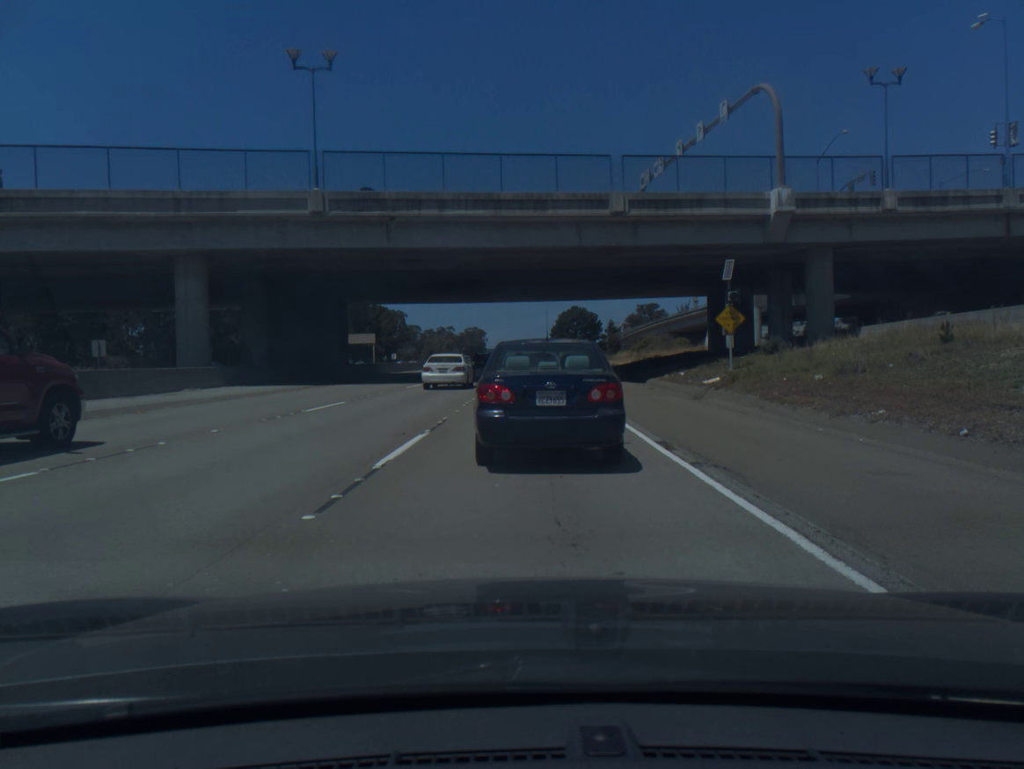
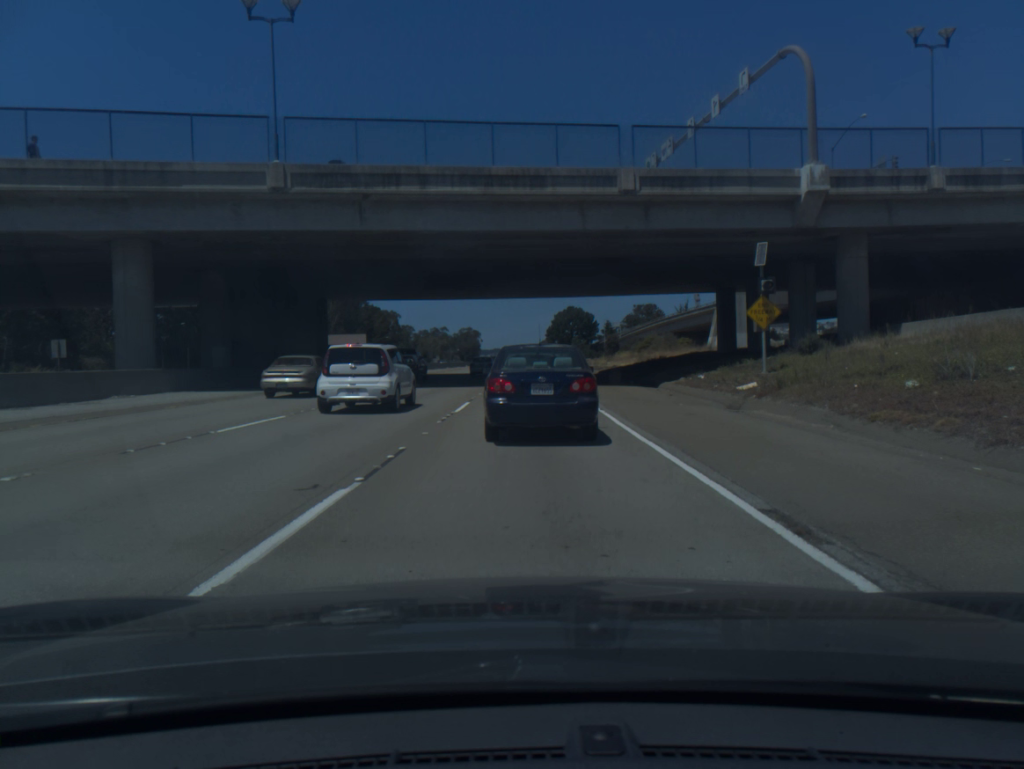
(+0.1, +5.1) m; +1°
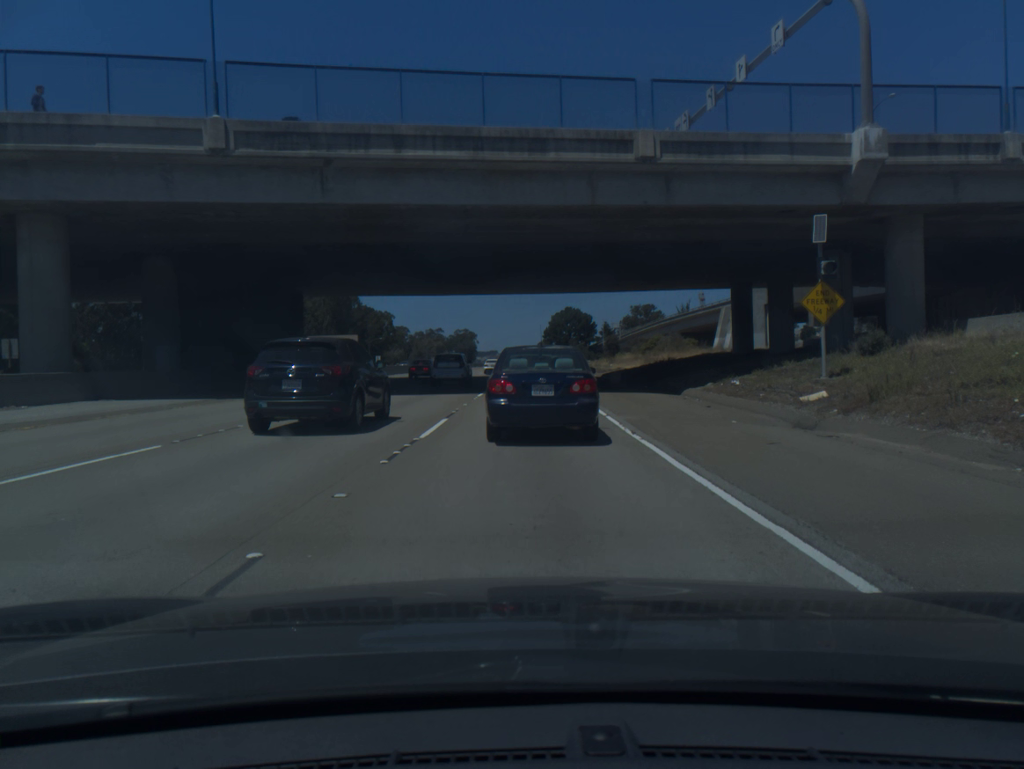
(0.0, +5.8) m; 0°
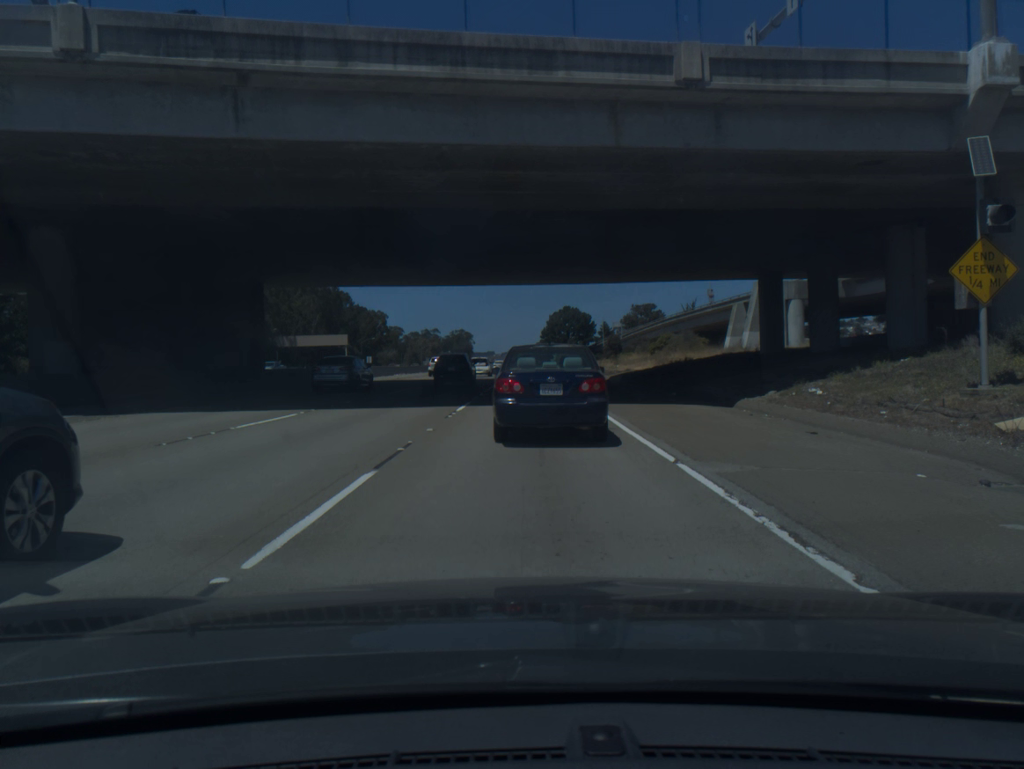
(+0.1, +7.8) m; +1°
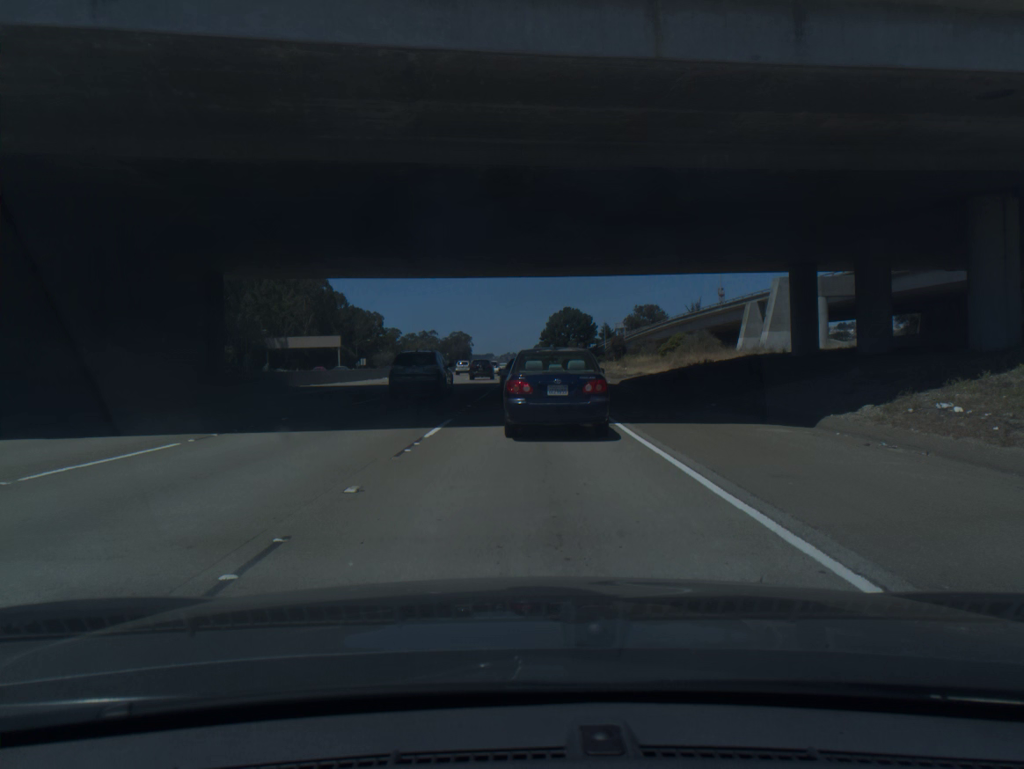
(0.0, +6.2) m; 0°
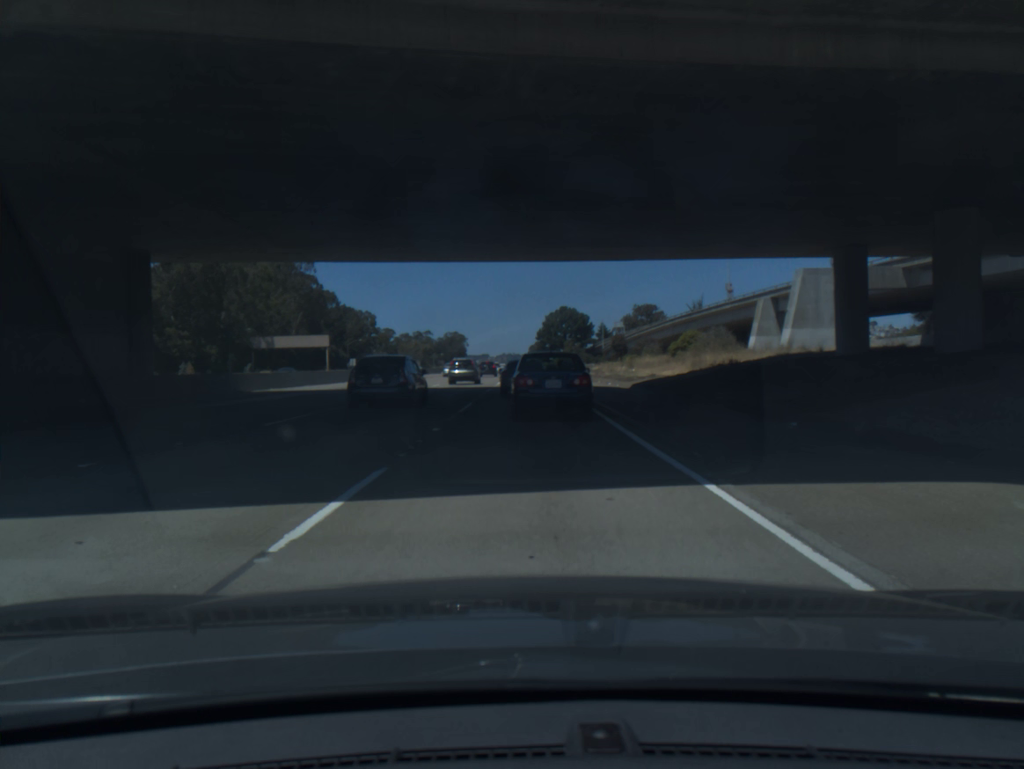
(+0.1, +7.5) m; +1°
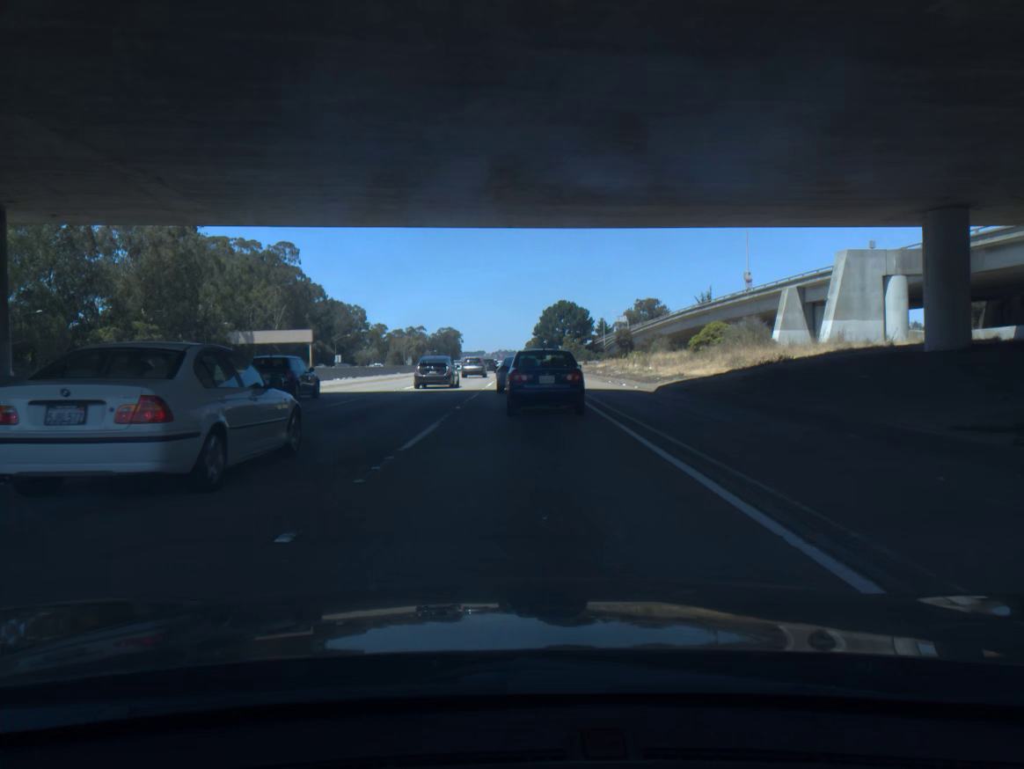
(0.0, +8.5) m; 0°
